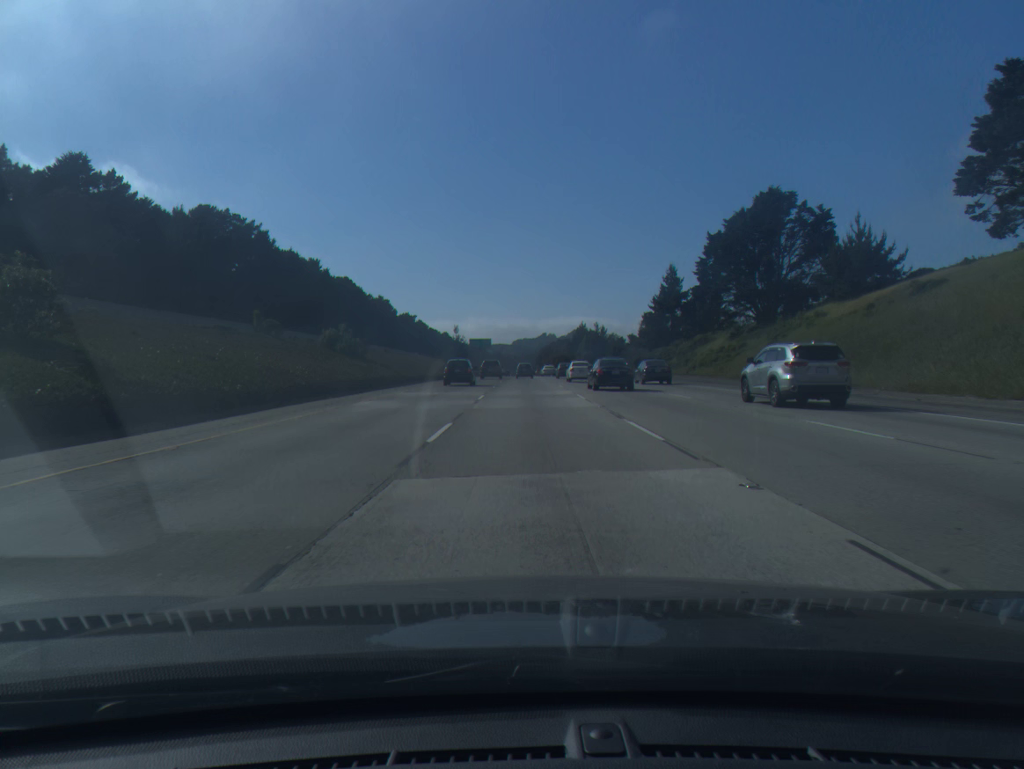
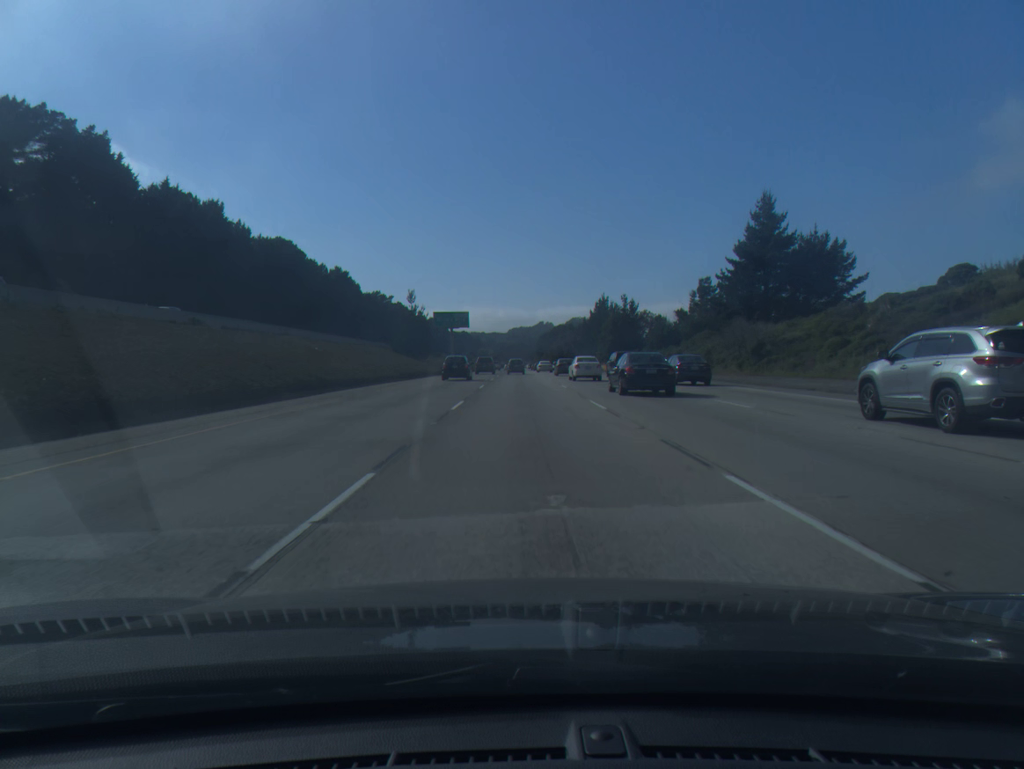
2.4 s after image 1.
(+0.2, +66.3) m; 0°
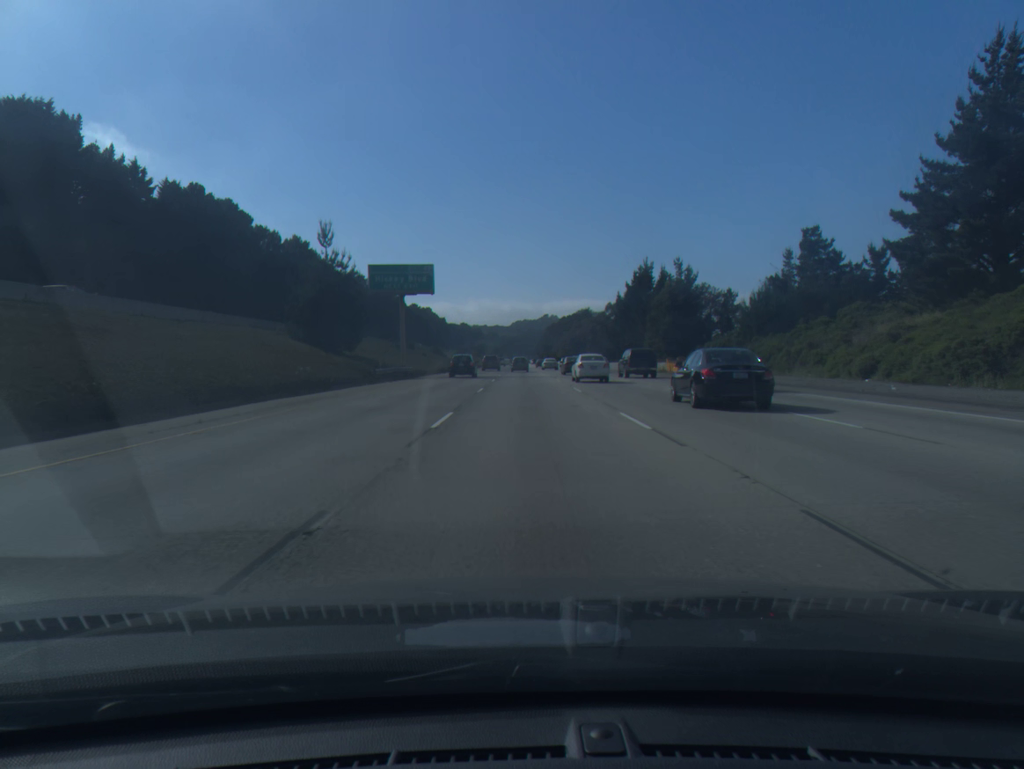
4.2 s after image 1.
(-0.2, +49.5) m; 0°
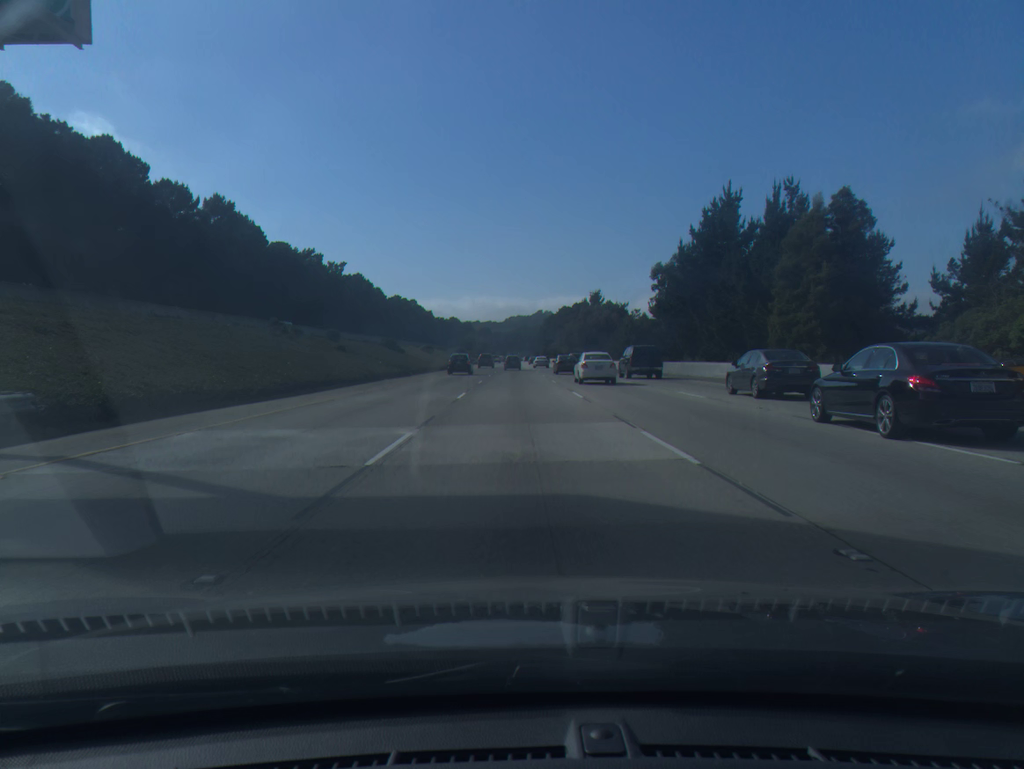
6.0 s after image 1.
(+0.2, +48.6) m; 0°
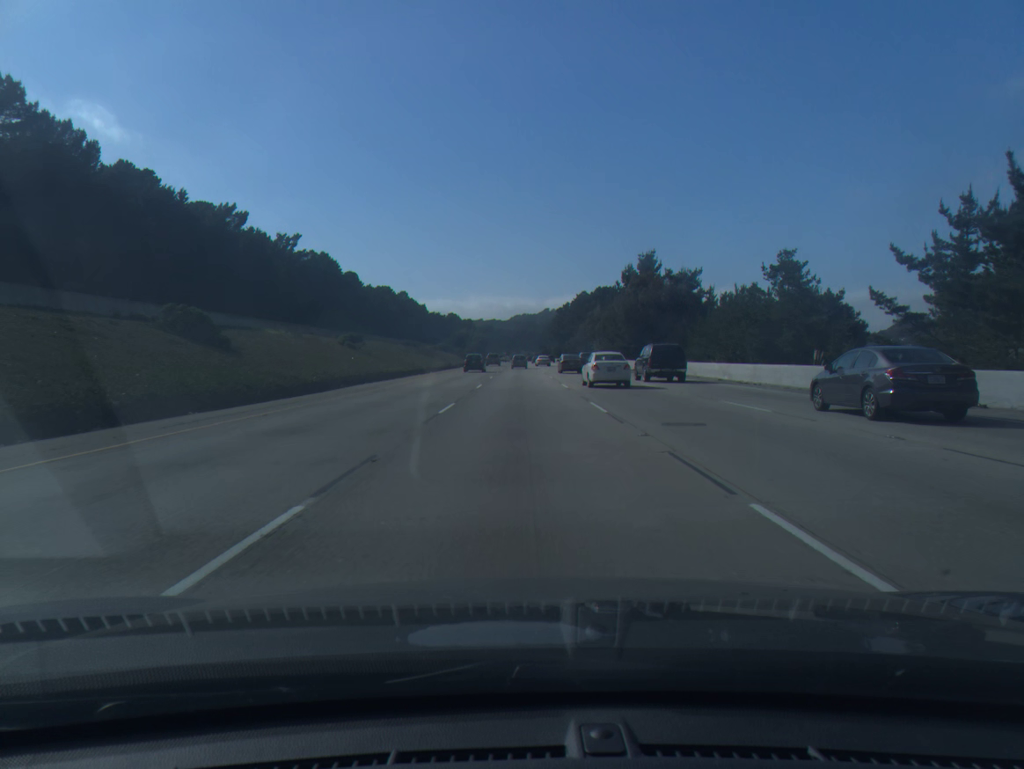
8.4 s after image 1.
(-0.2, +64.6) m; 0°
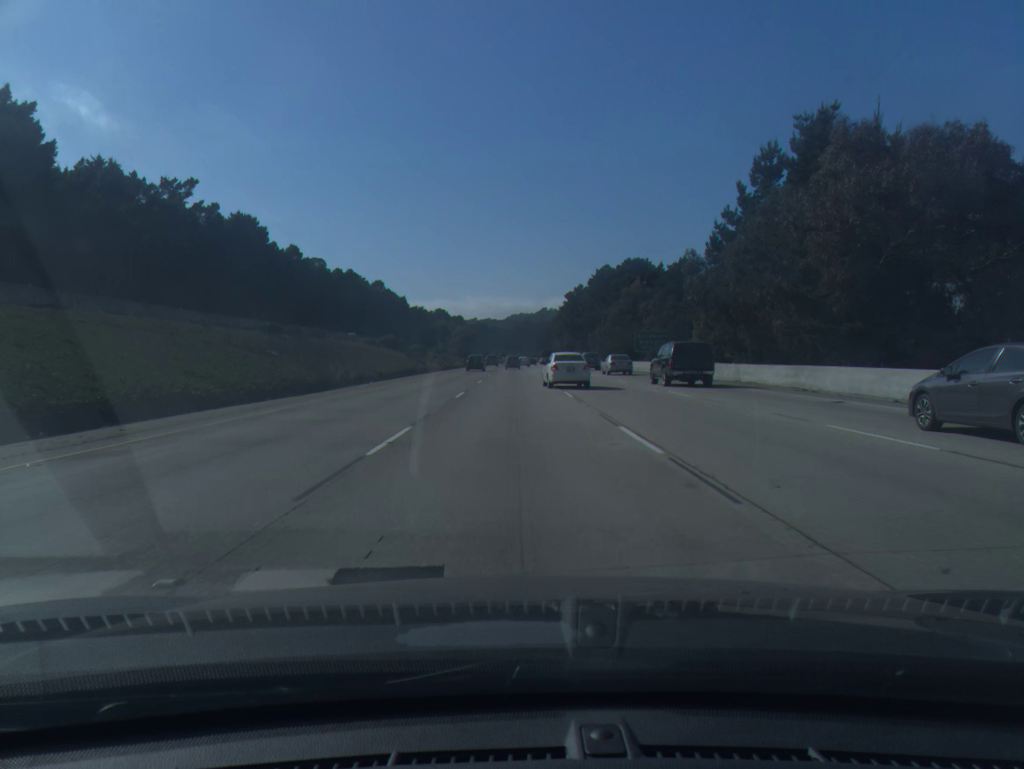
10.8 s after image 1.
(0.0, +65.8) m; 0°
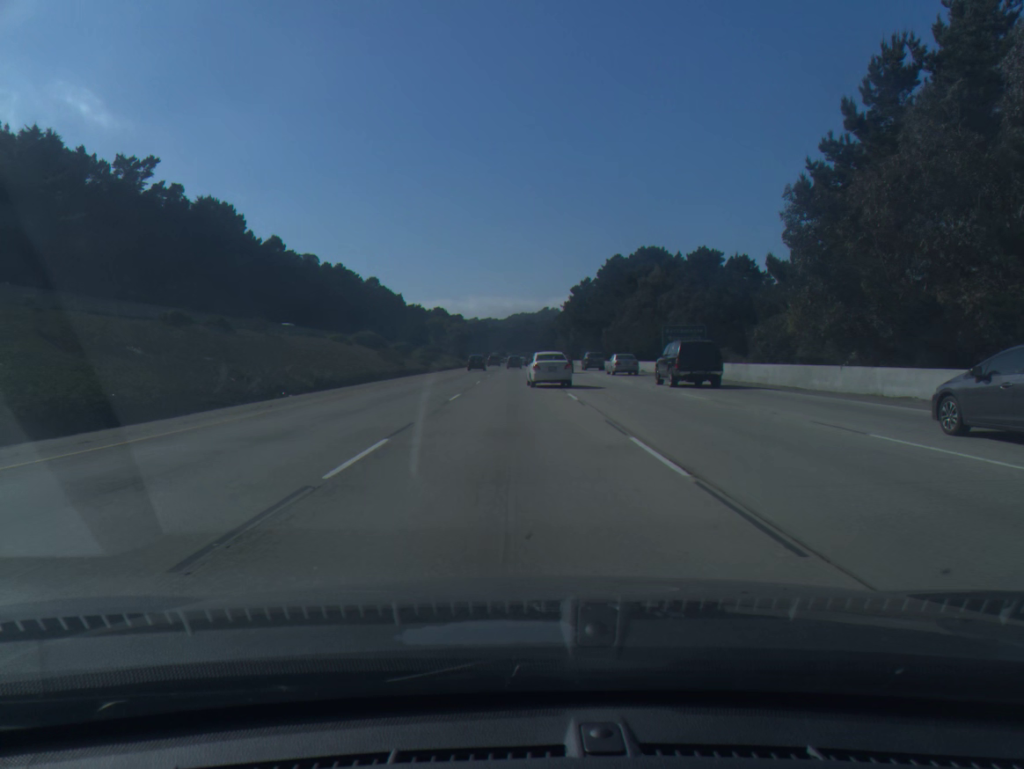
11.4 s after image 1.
(0.0, +16.5) m; 0°
